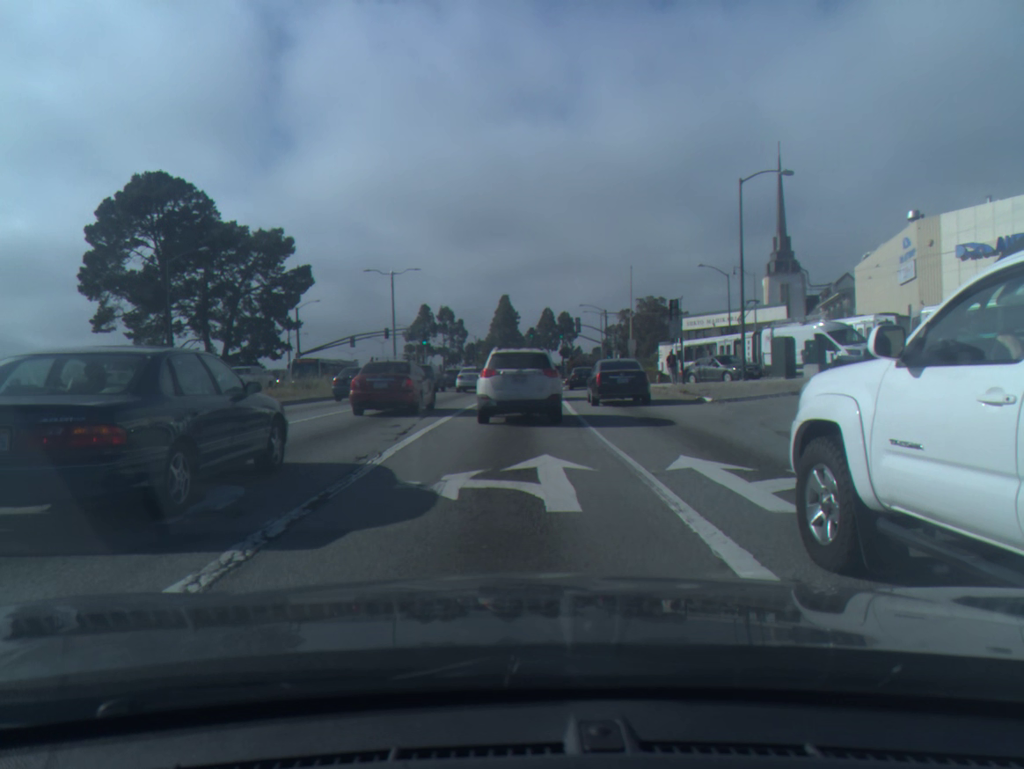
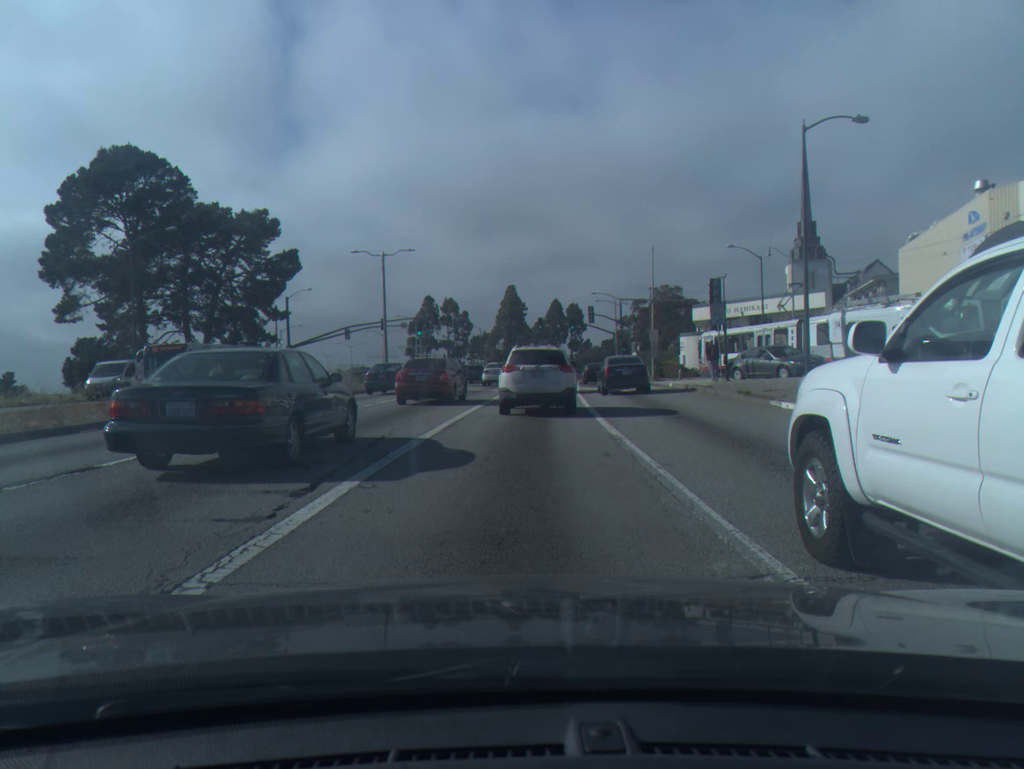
(0.0, +6.8) m; 0°
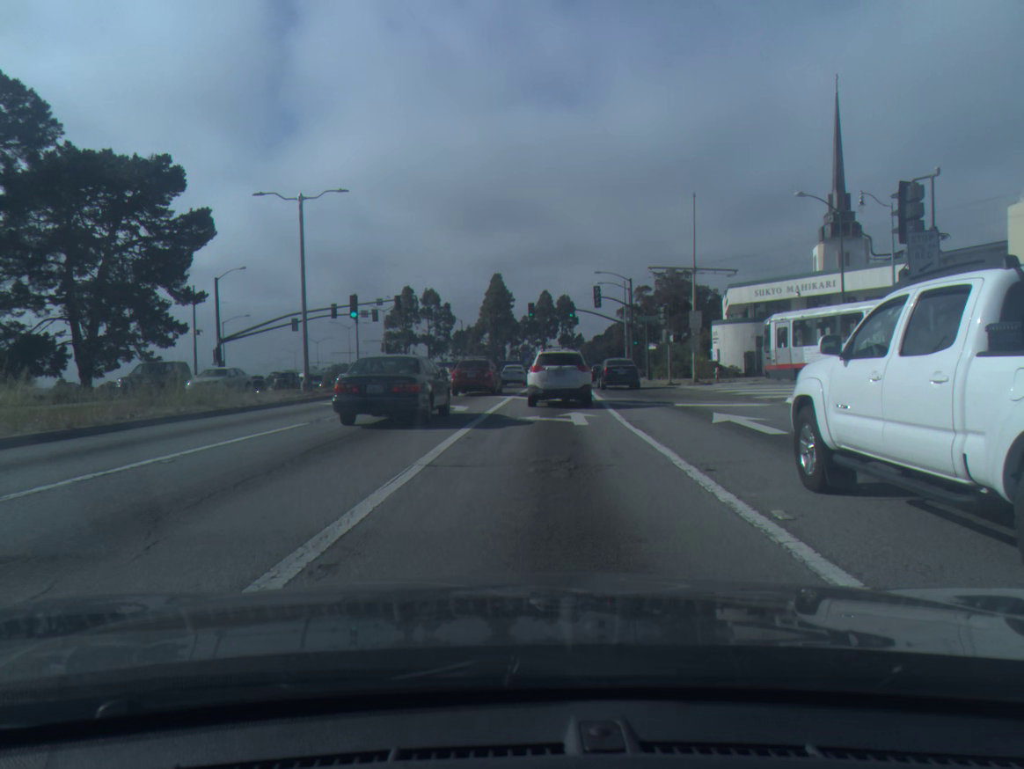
(+0.1, +17.7) m; +1°
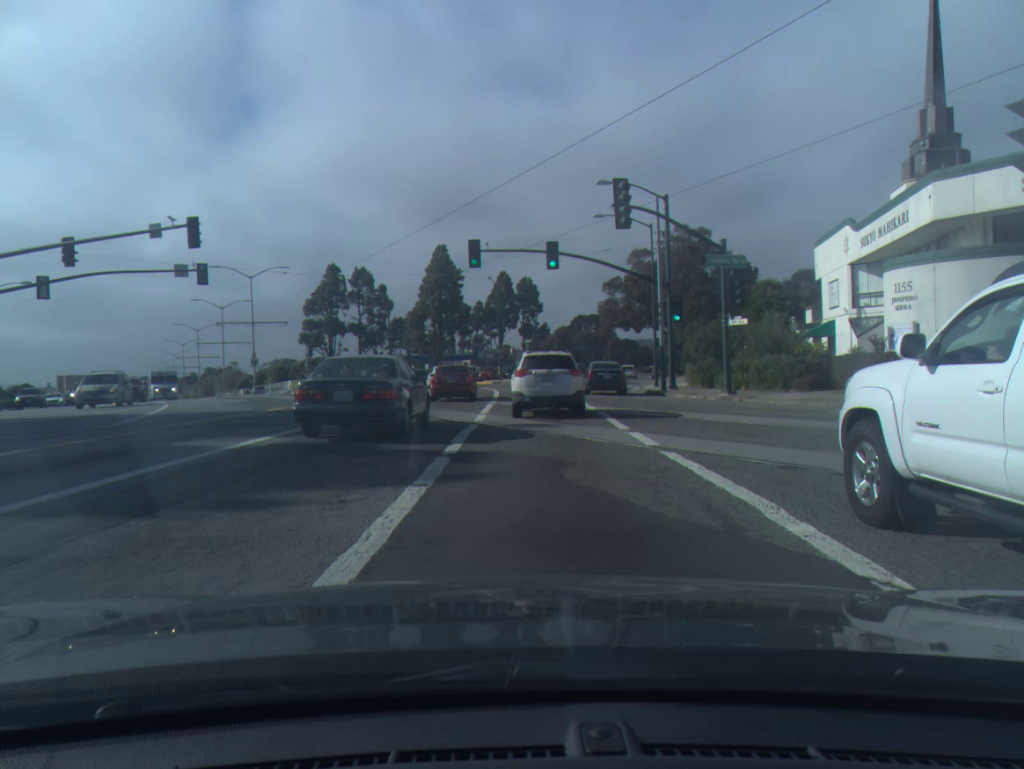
(+0.9, +34.7) m; +2°
